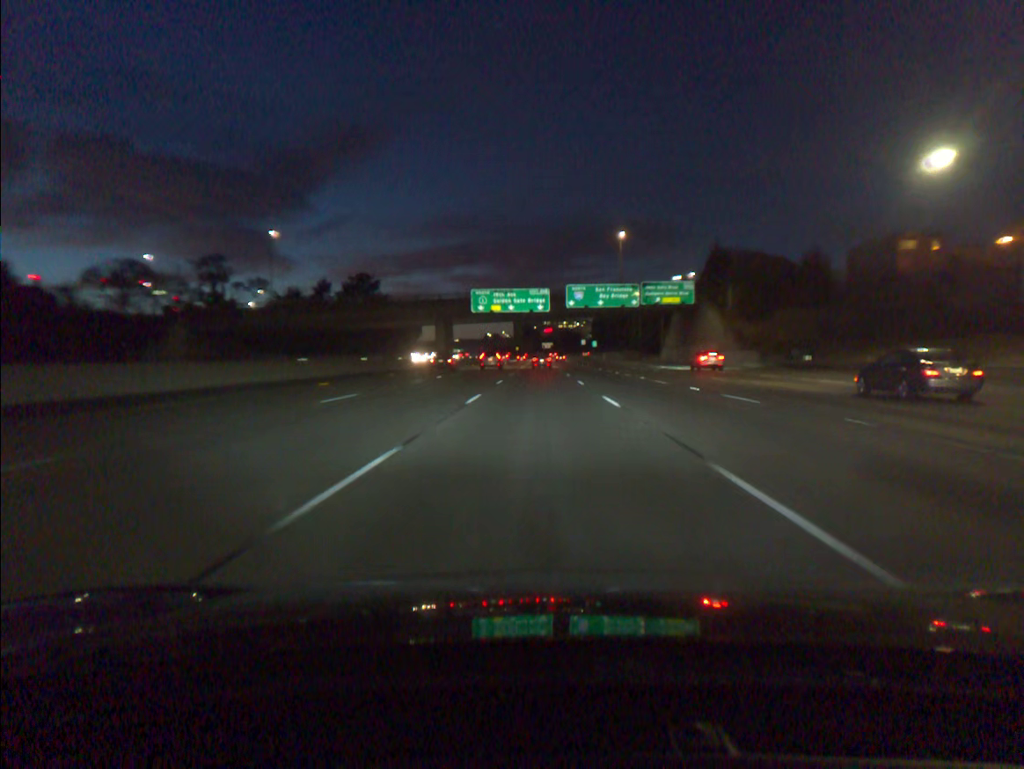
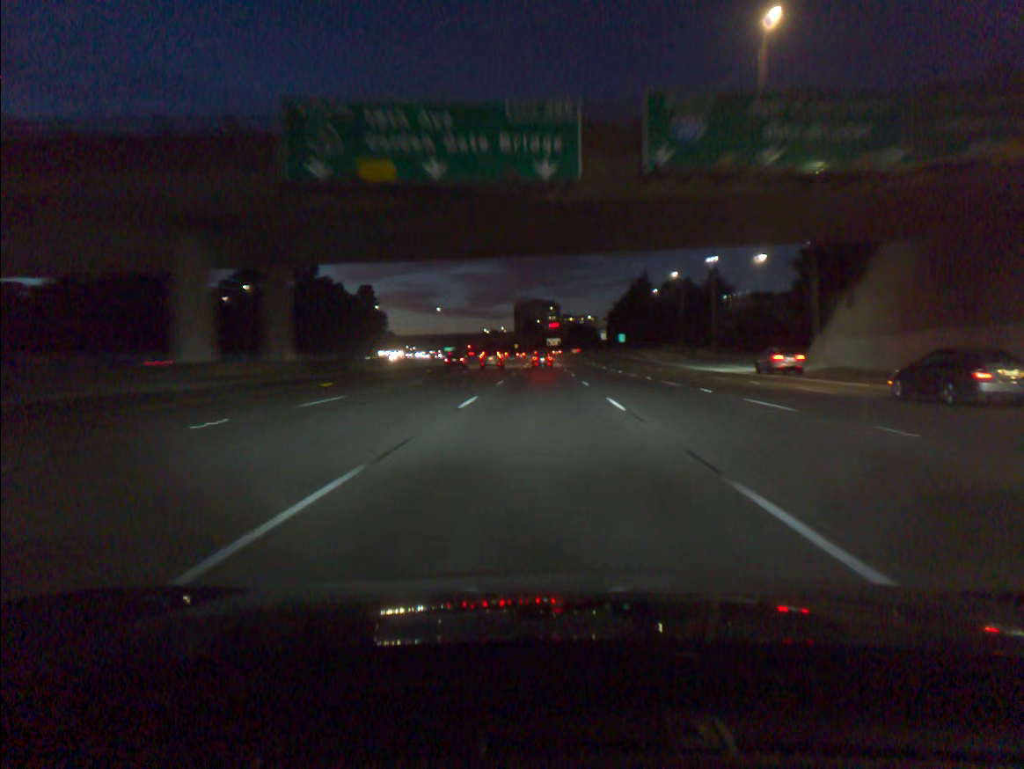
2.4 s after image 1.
(-0.2, +72.7) m; 0°
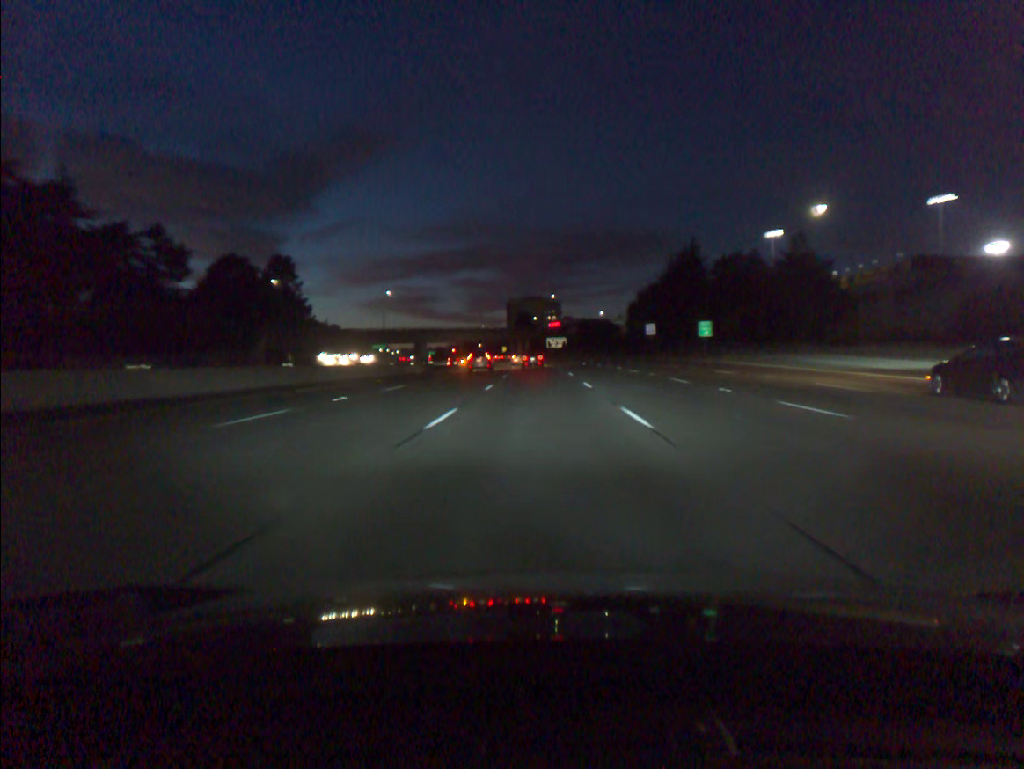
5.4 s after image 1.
(0.0, +90.4) m; 0°
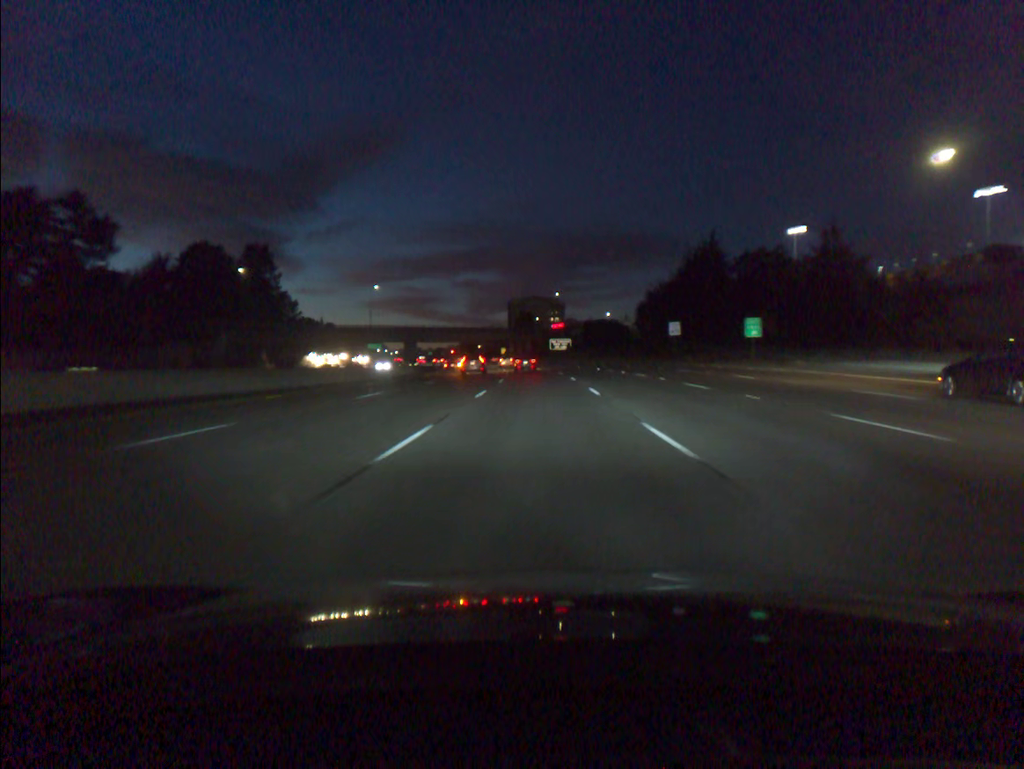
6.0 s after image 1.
(0.0, +17.9) m; 0°
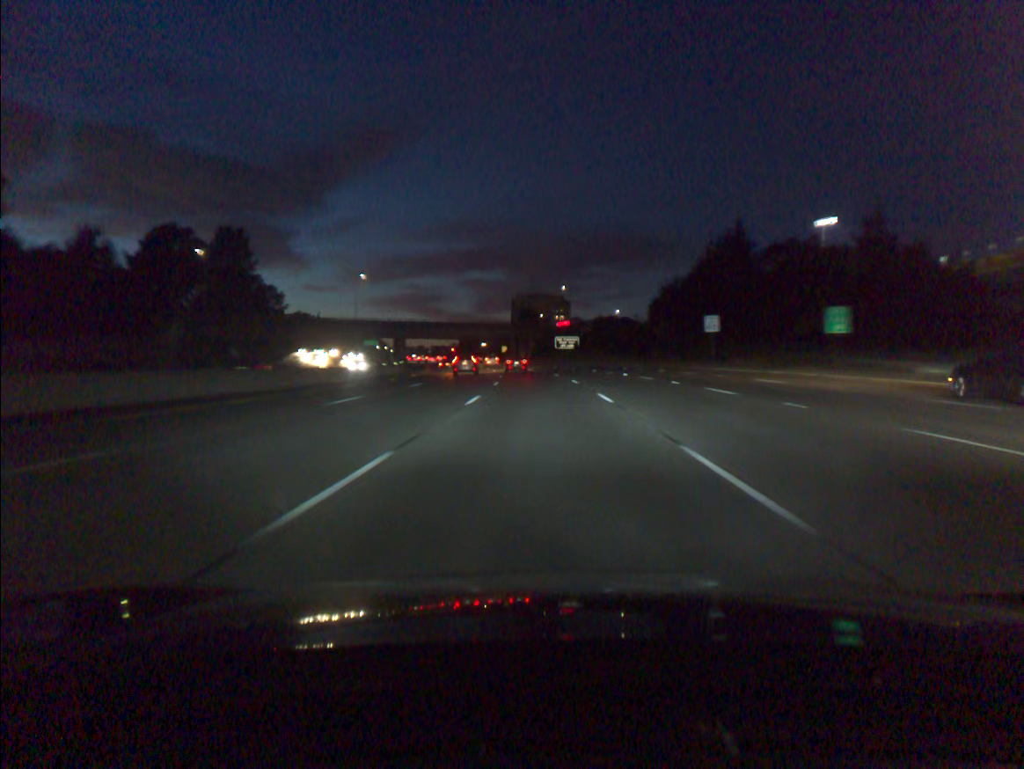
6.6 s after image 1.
(0.0, +17.8) m; 0°
